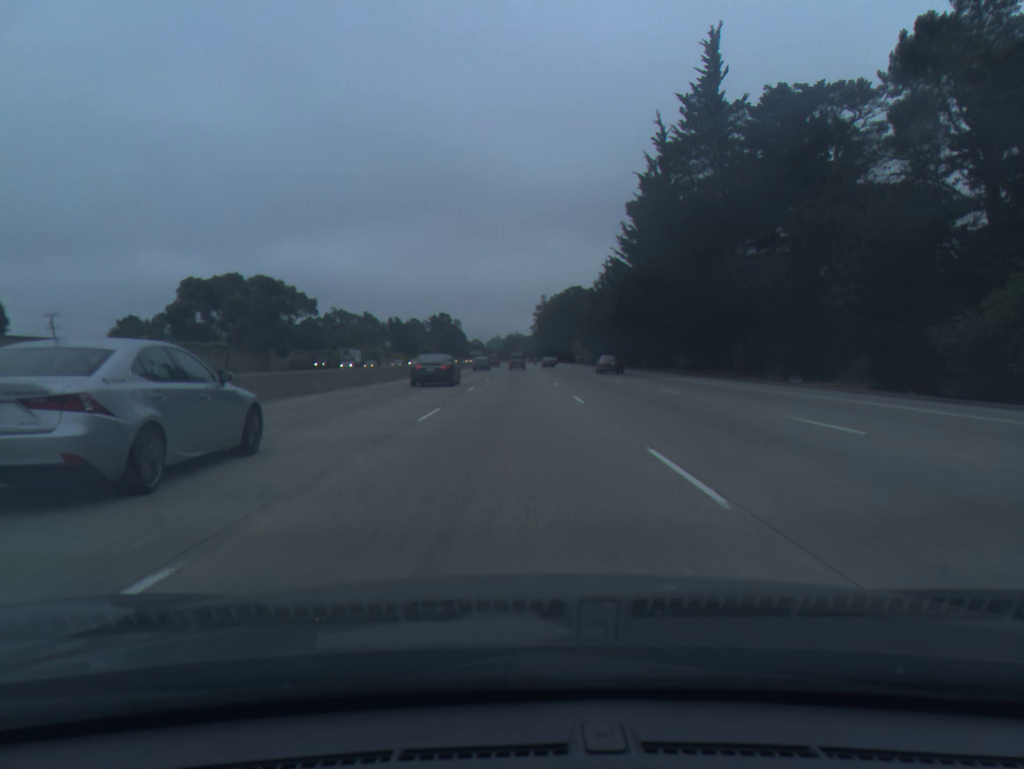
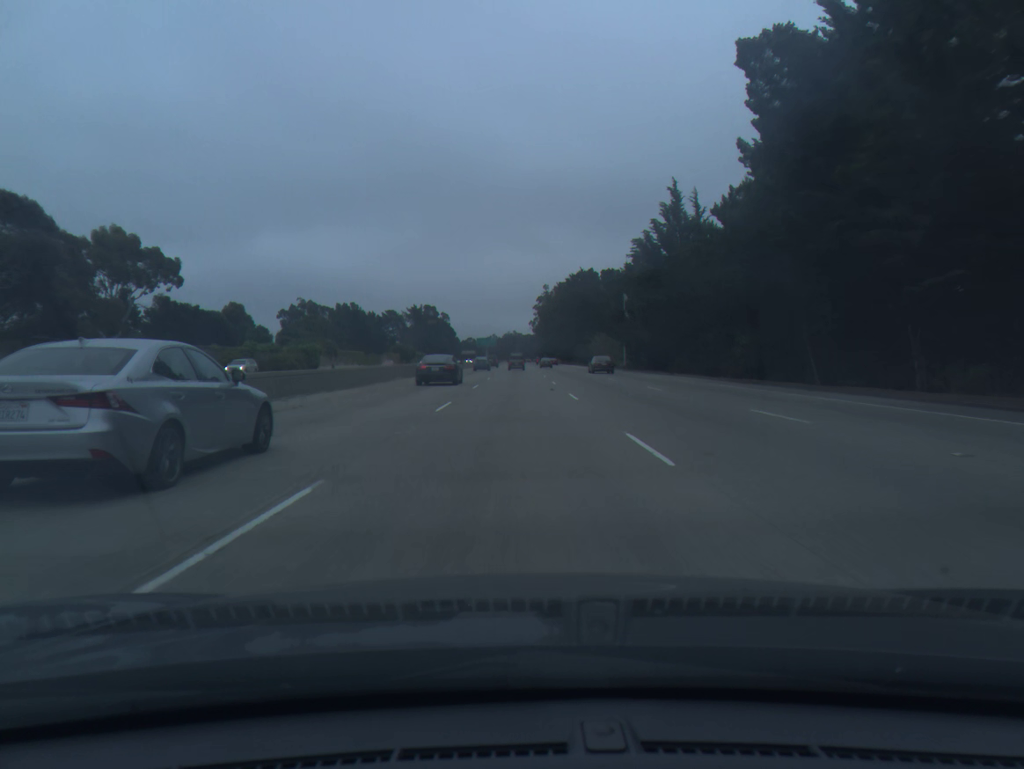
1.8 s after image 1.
(0.0, +56.0) m; 0°
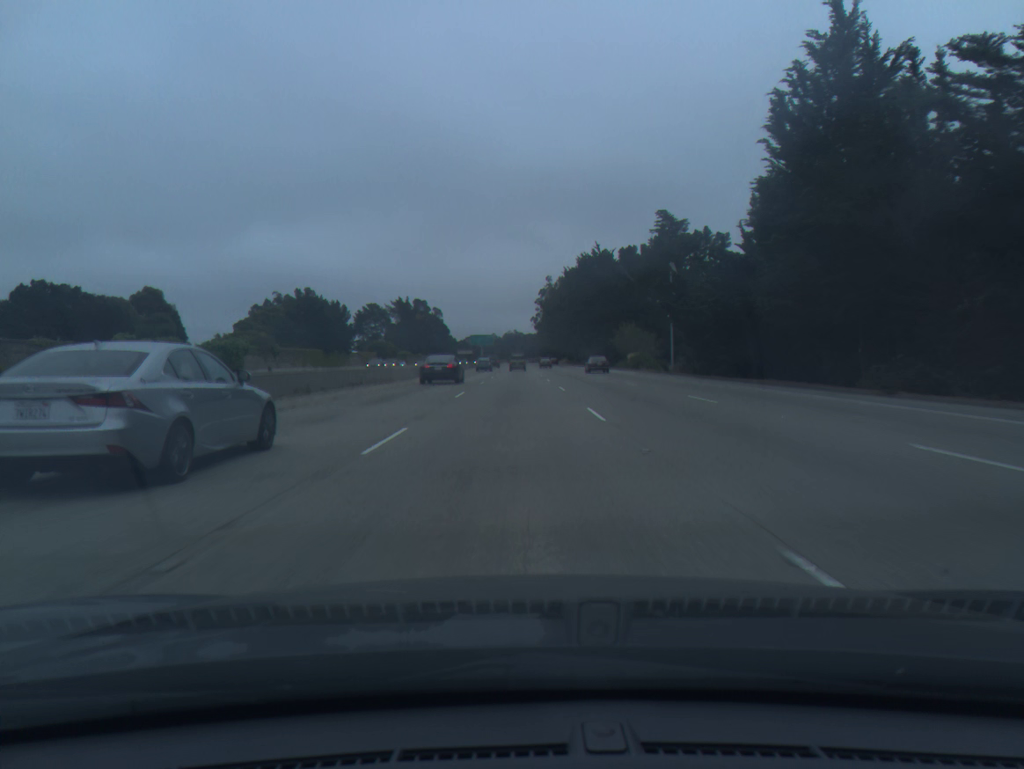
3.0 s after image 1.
(+0.1, +37.3) m; 0°
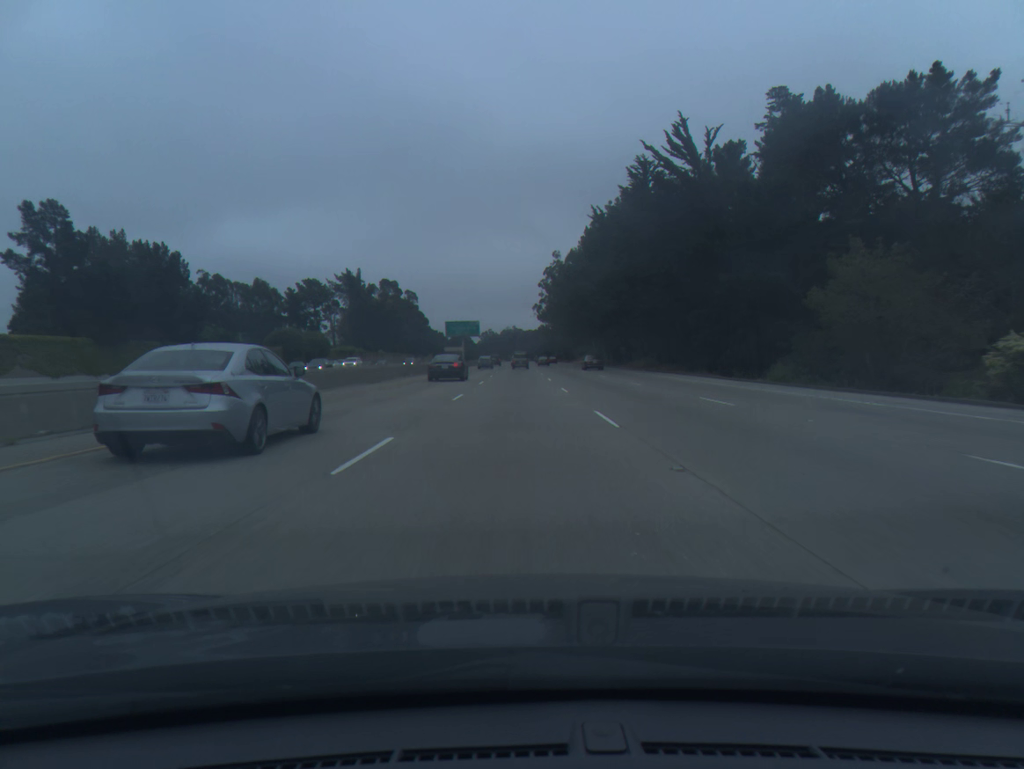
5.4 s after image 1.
(-0.2, +74.6) m; 0°
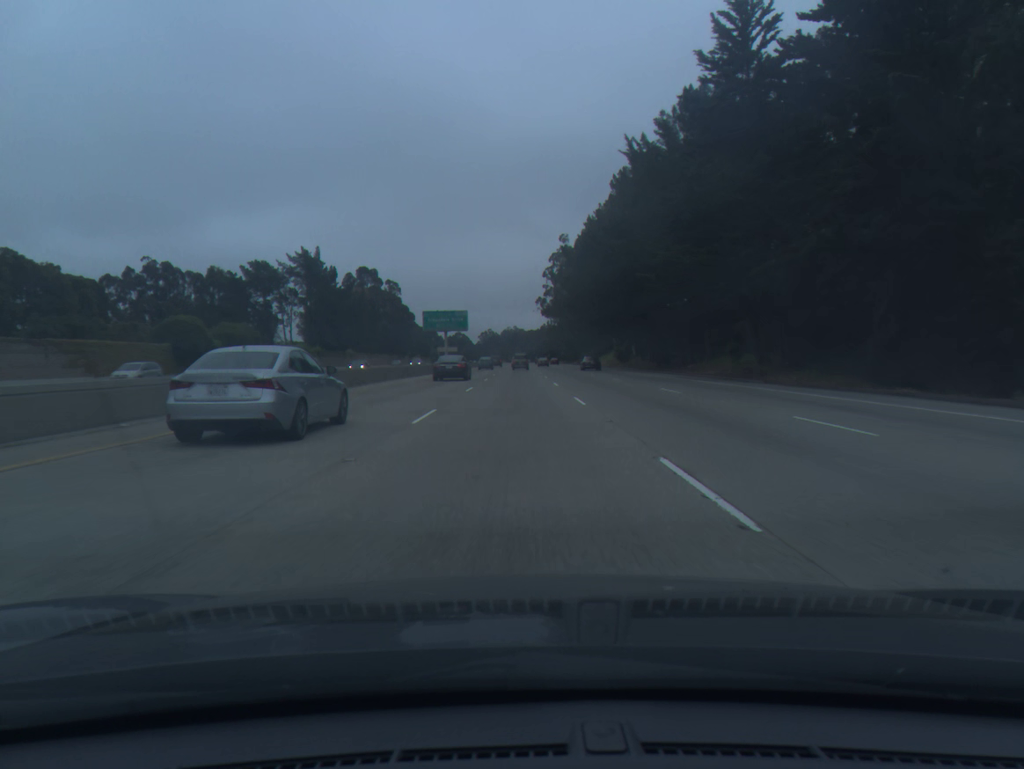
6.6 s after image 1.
(0.0, +37.3) m; 0°
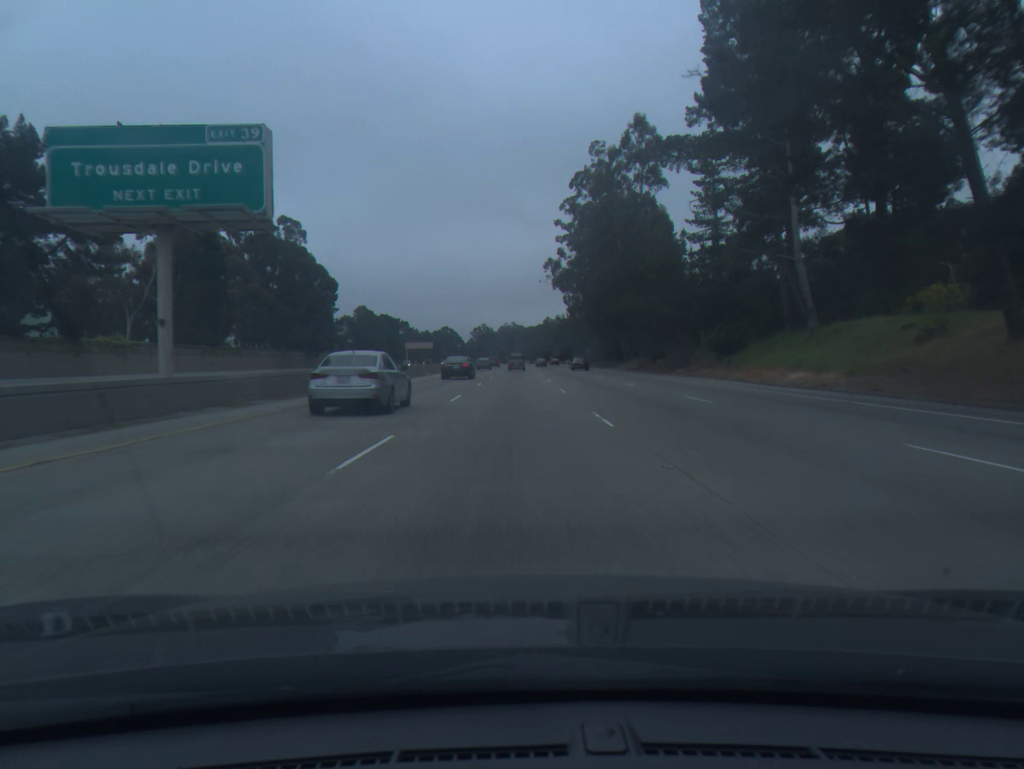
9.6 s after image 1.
(-0.1, +93.3) m; 0°
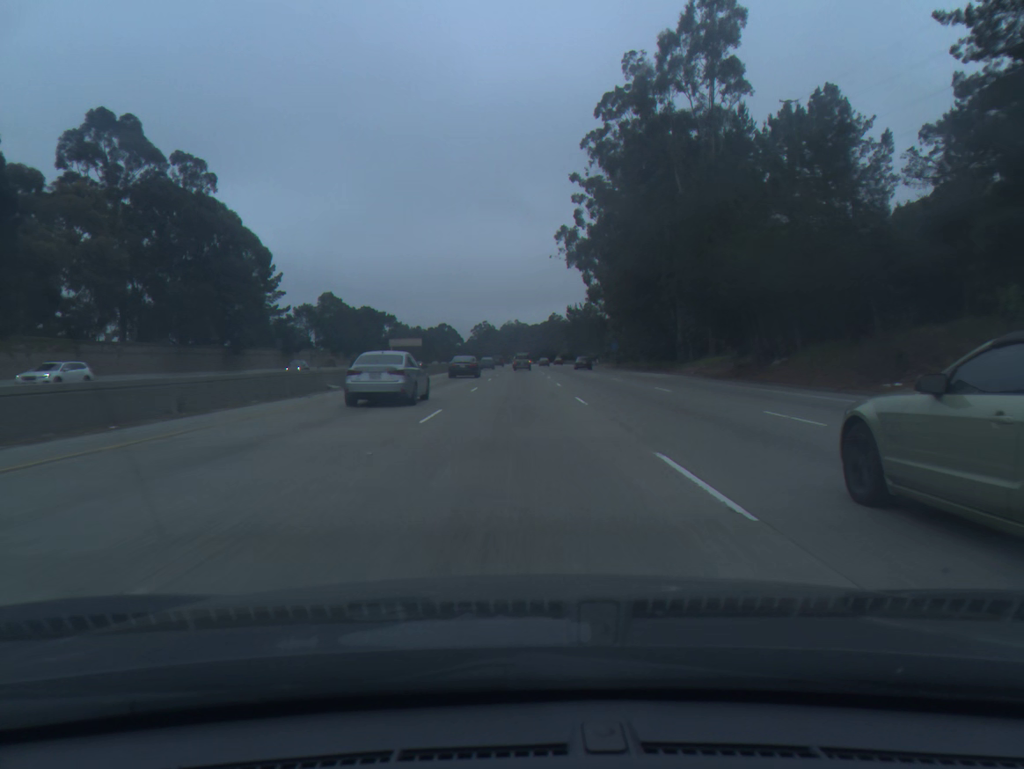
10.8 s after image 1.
(-0.1, +37.3) m; 0°
